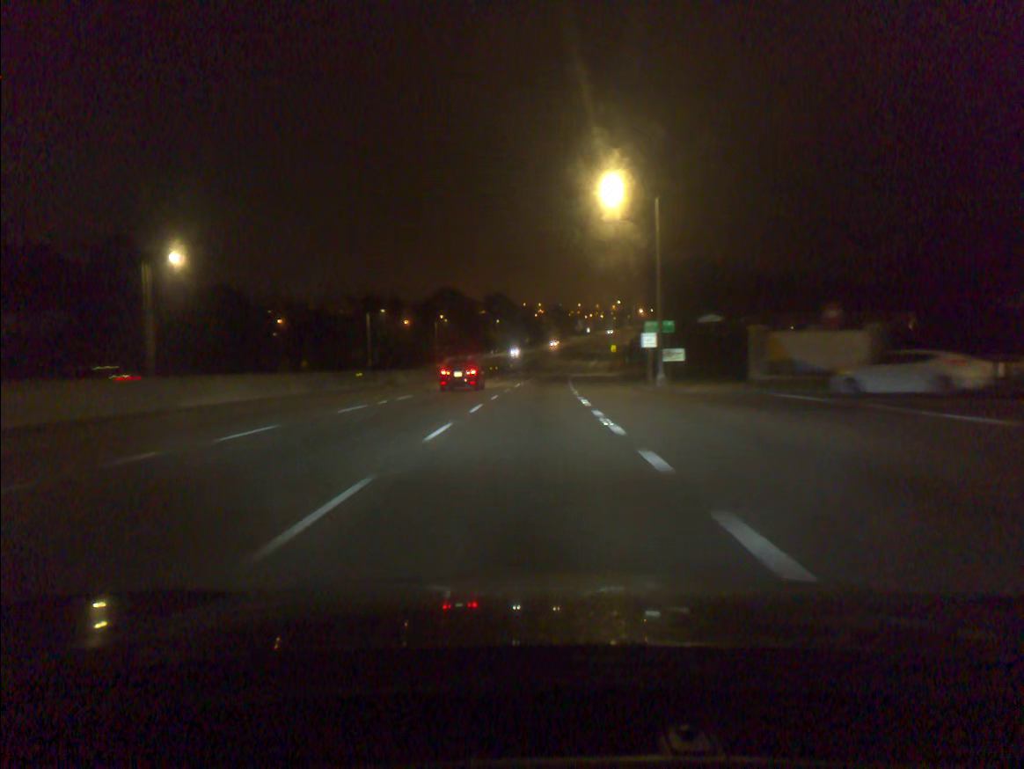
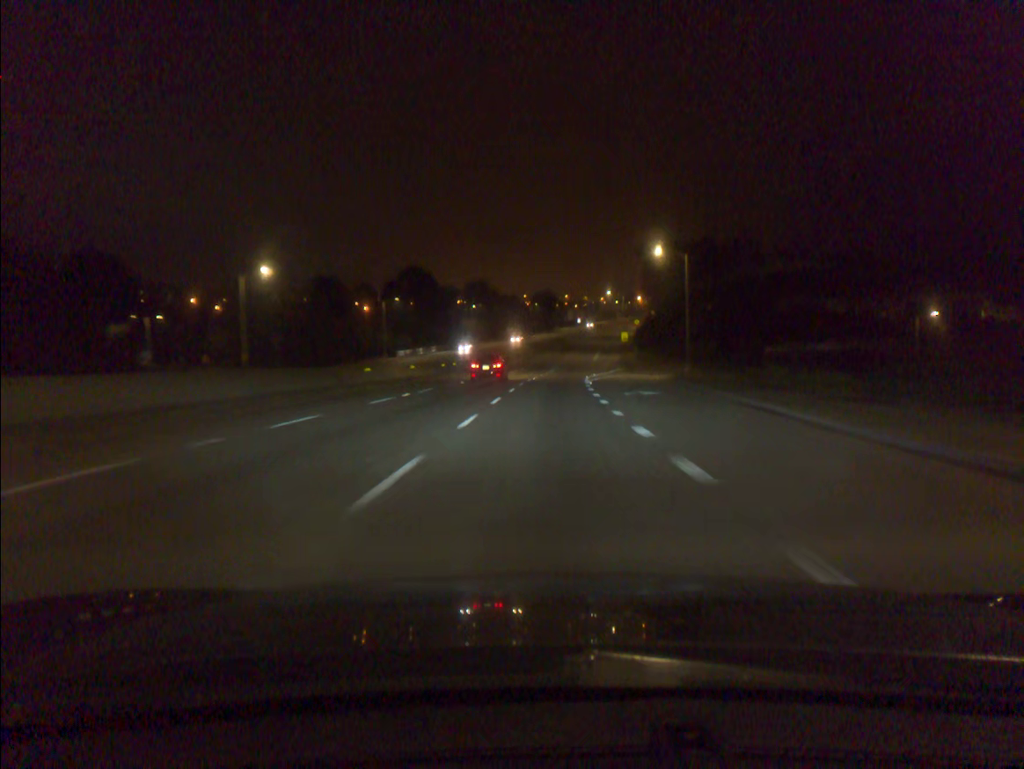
(+0.3, +42.8) m; +1°
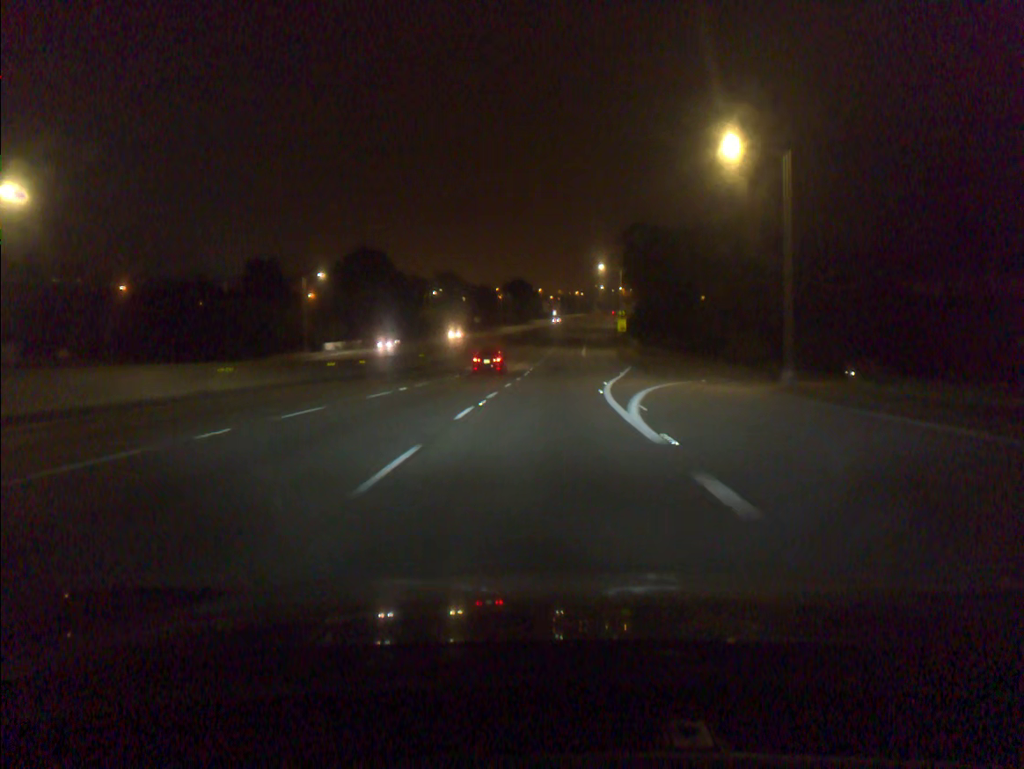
(+0.5, +28.9) m; +2°
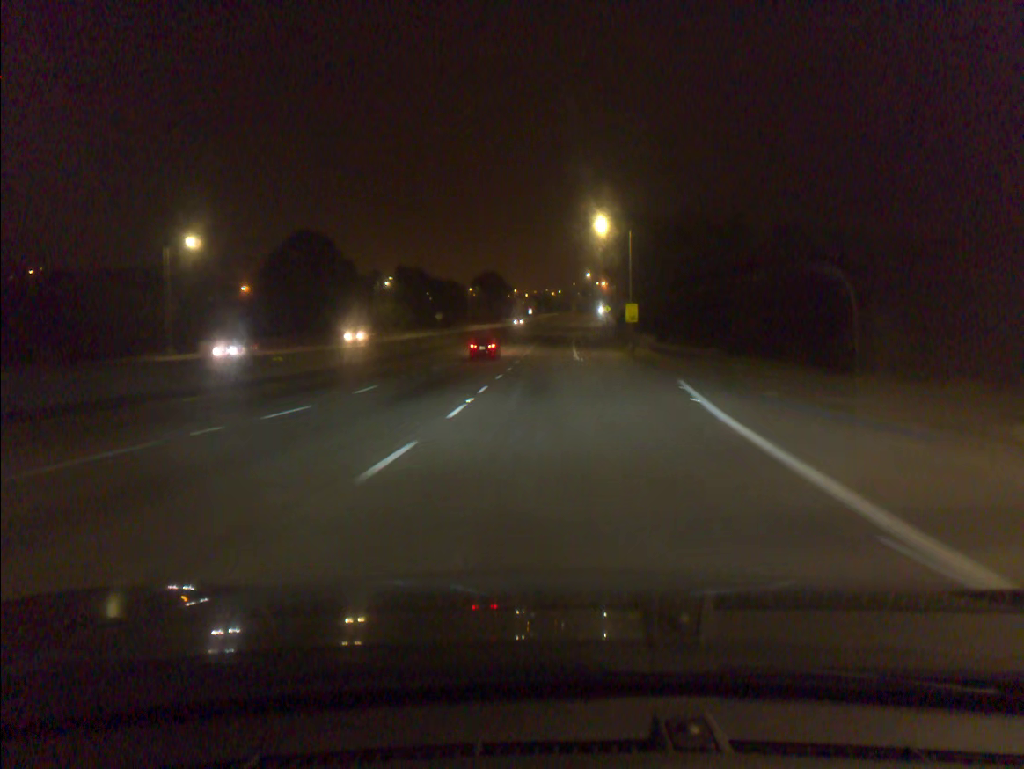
(+0.5, +29.0) m; +2°
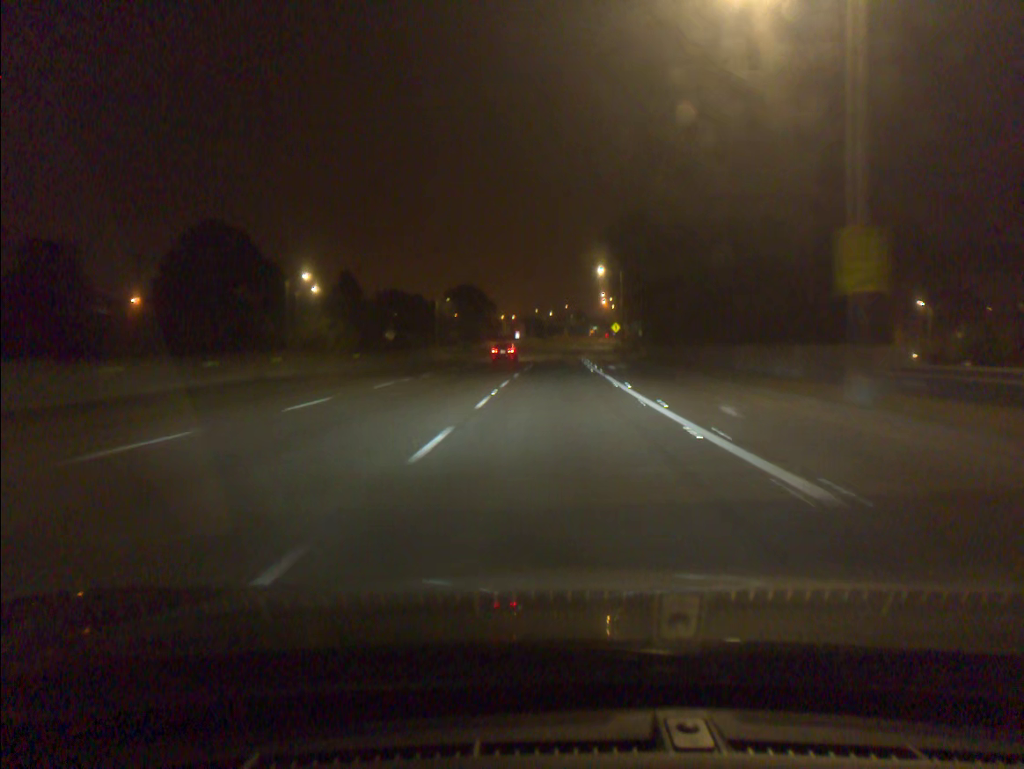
(+0.1, +43.2) m; +1°
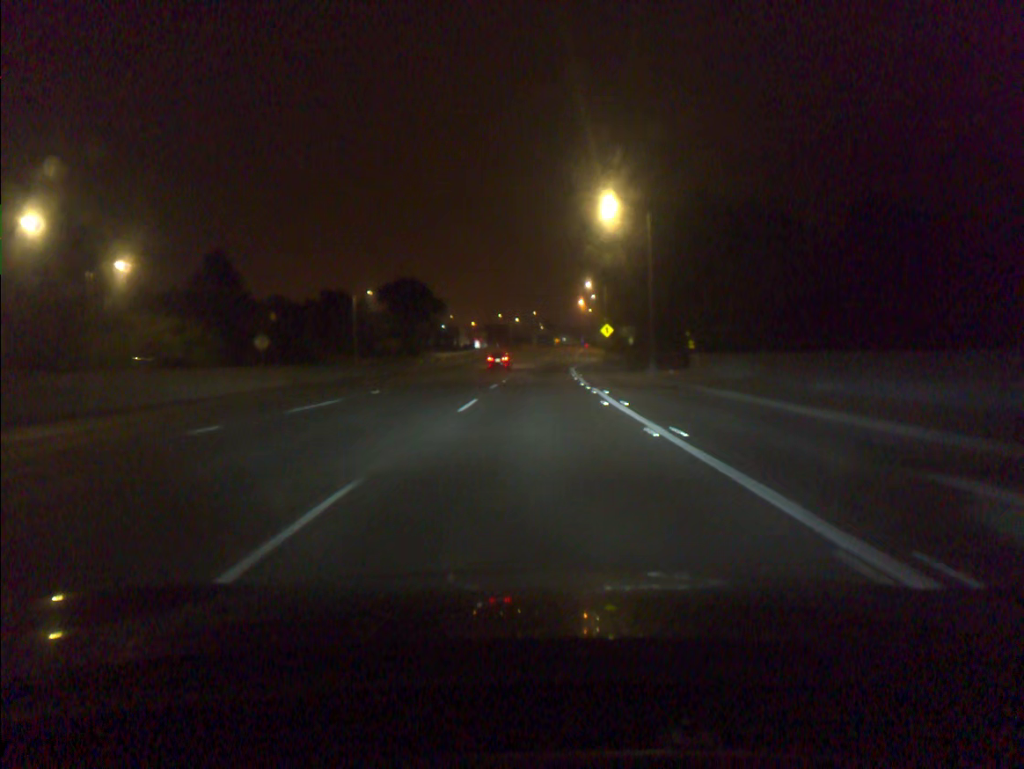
(+1.1, +42.2) m; +3°
